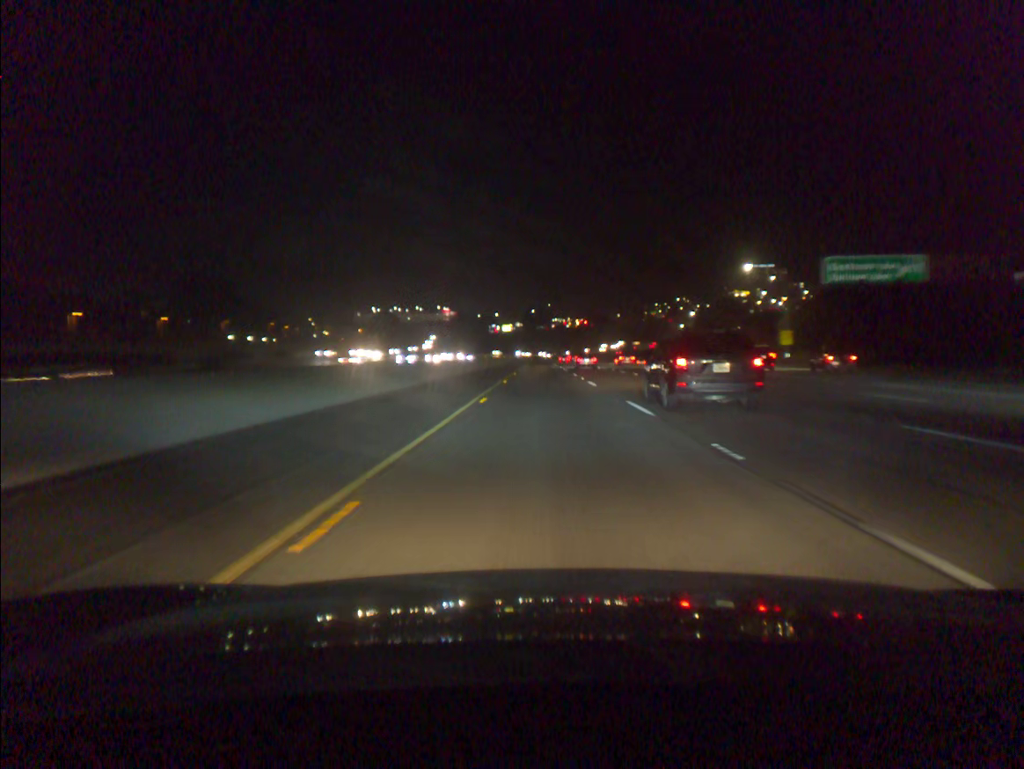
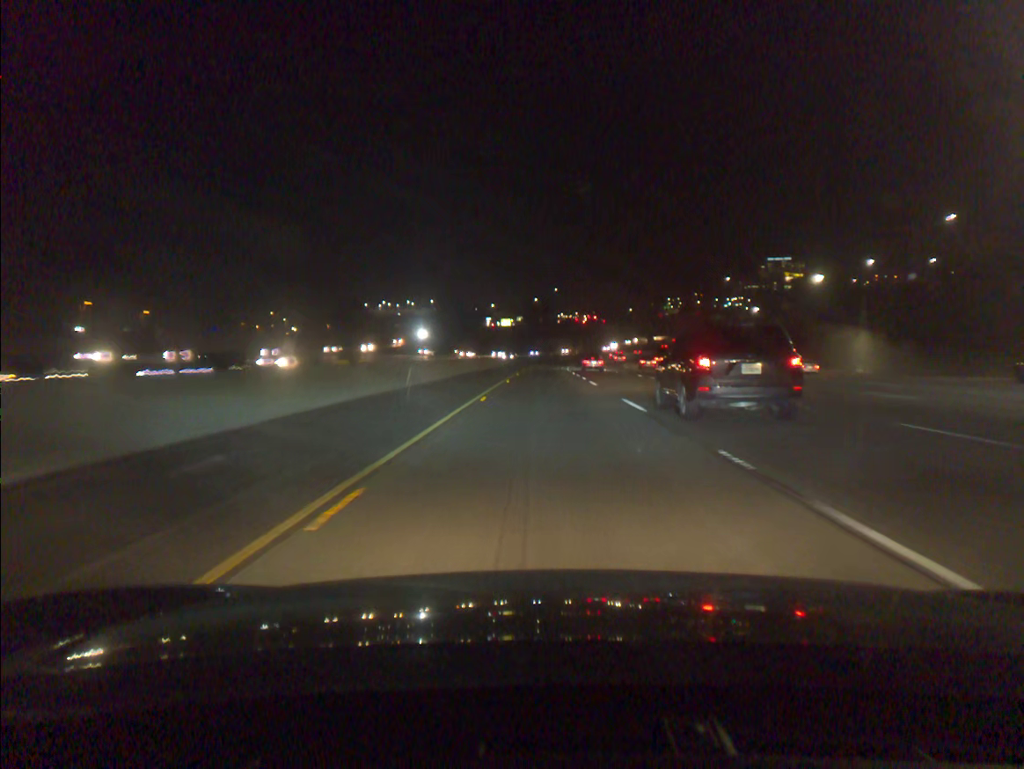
(0.0, +57.7) m; 0°
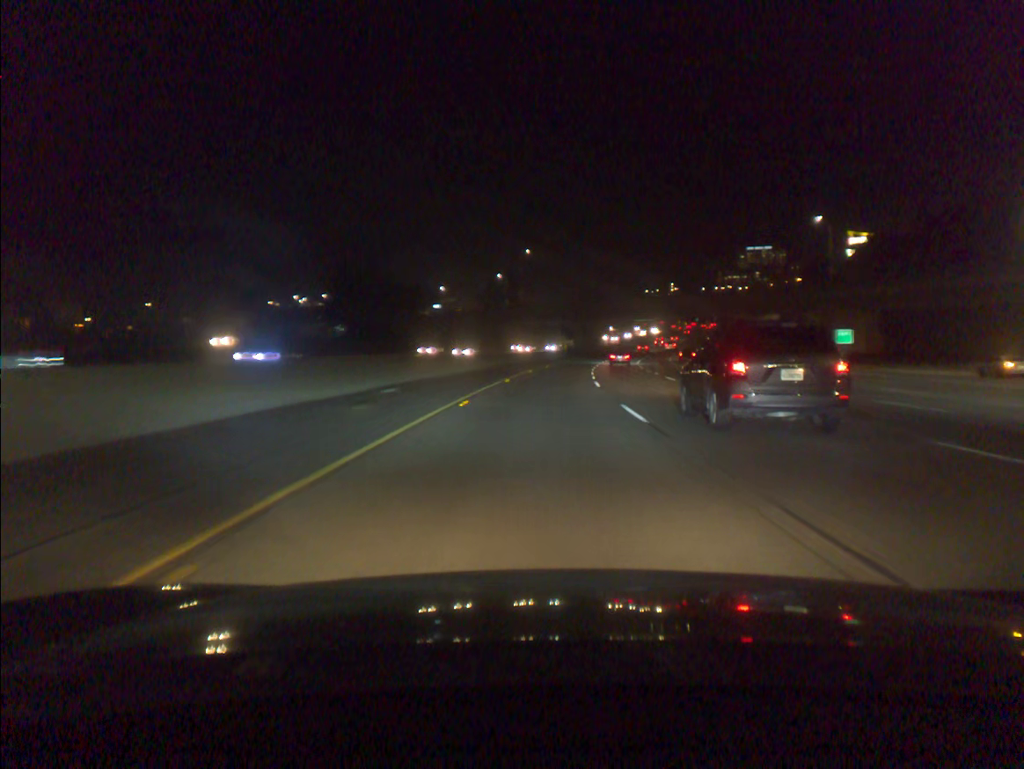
(+0.7, +75.6) m; +2°
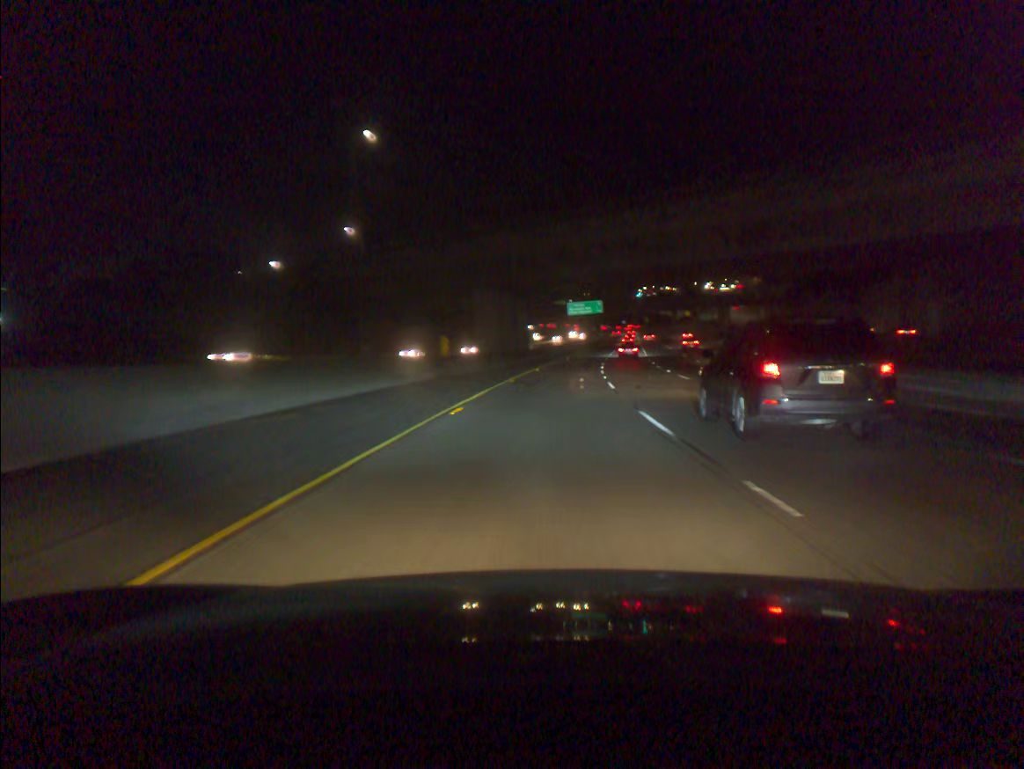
(+3.8, +75.5) m; +6°
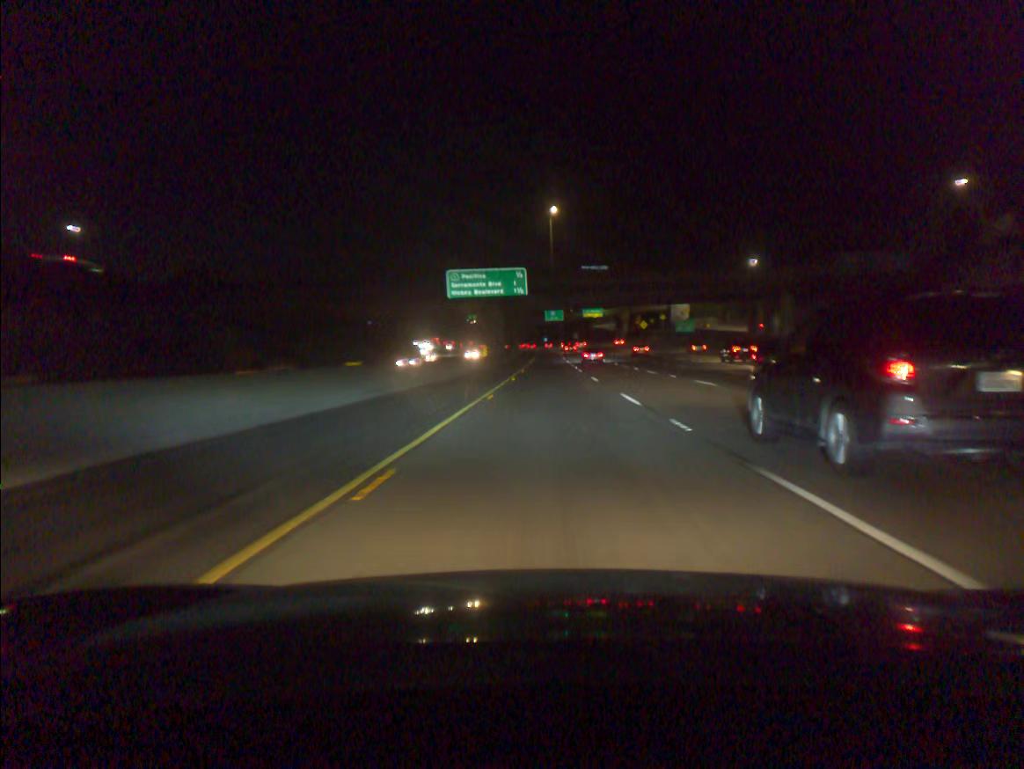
(+6.7, +95.4) m; +6°
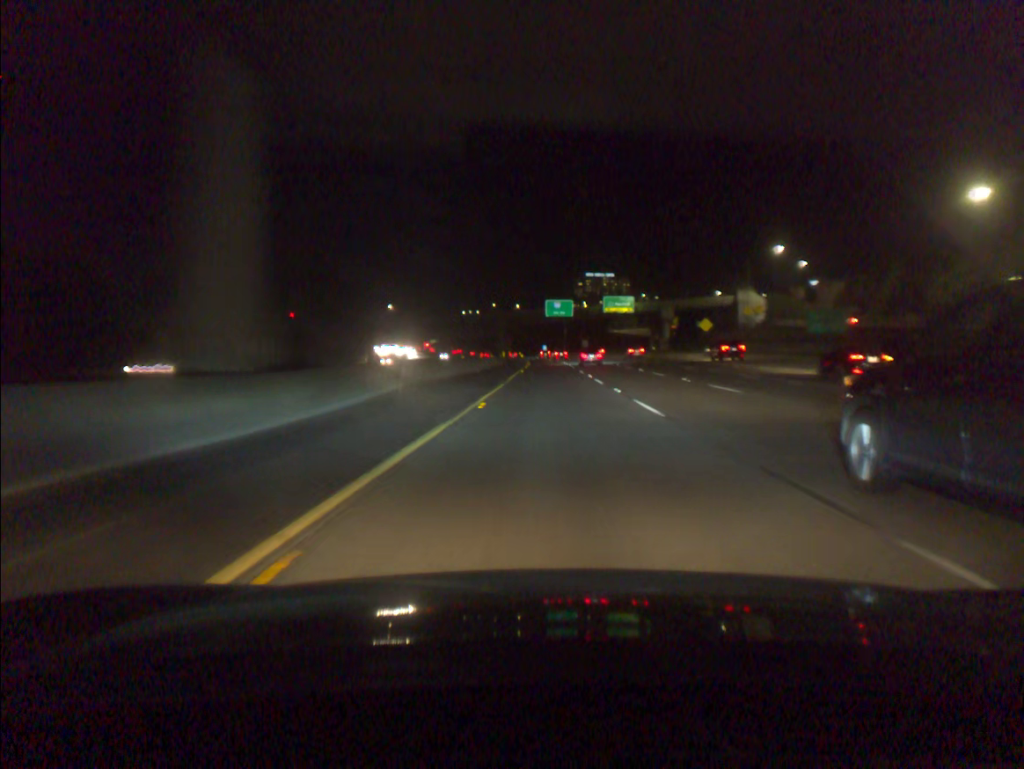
(+0.6, +76.2) m; 0°
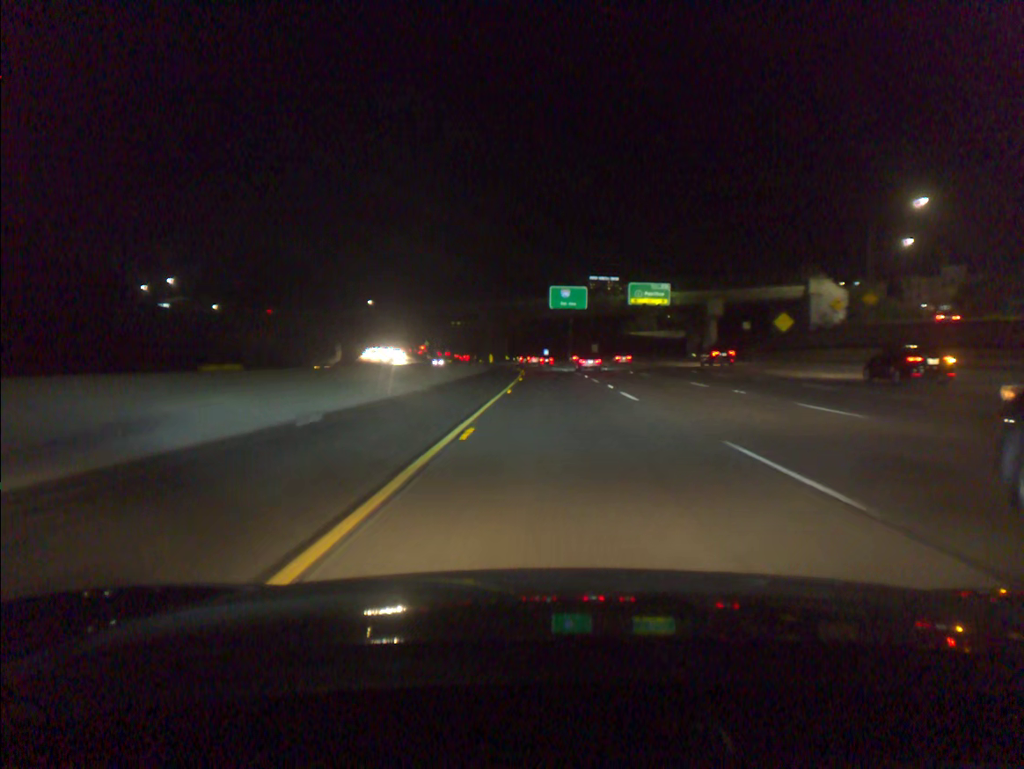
(0.0, +37.9) m; 0°
